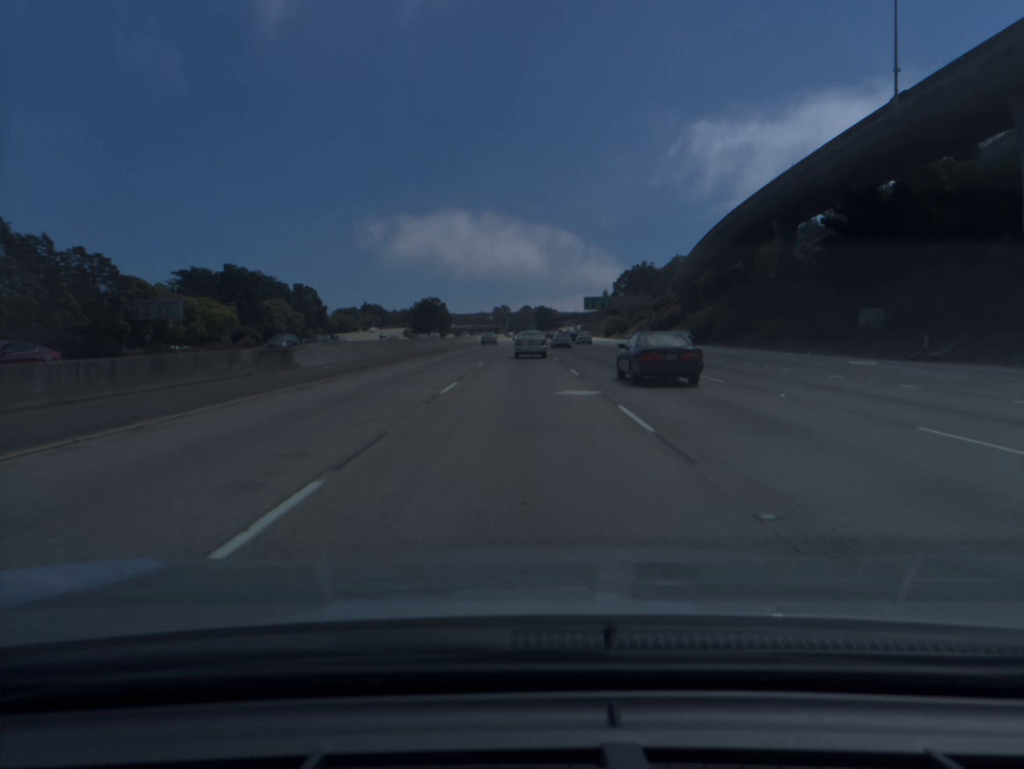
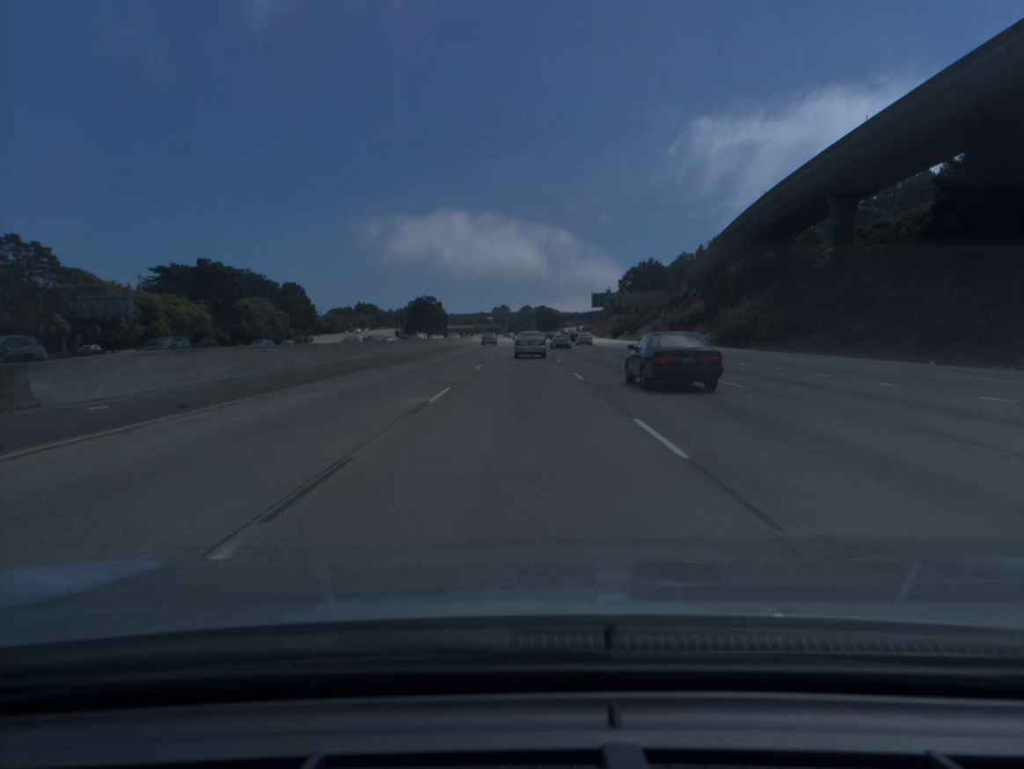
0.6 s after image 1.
(0.0, +16.9) m; 0°
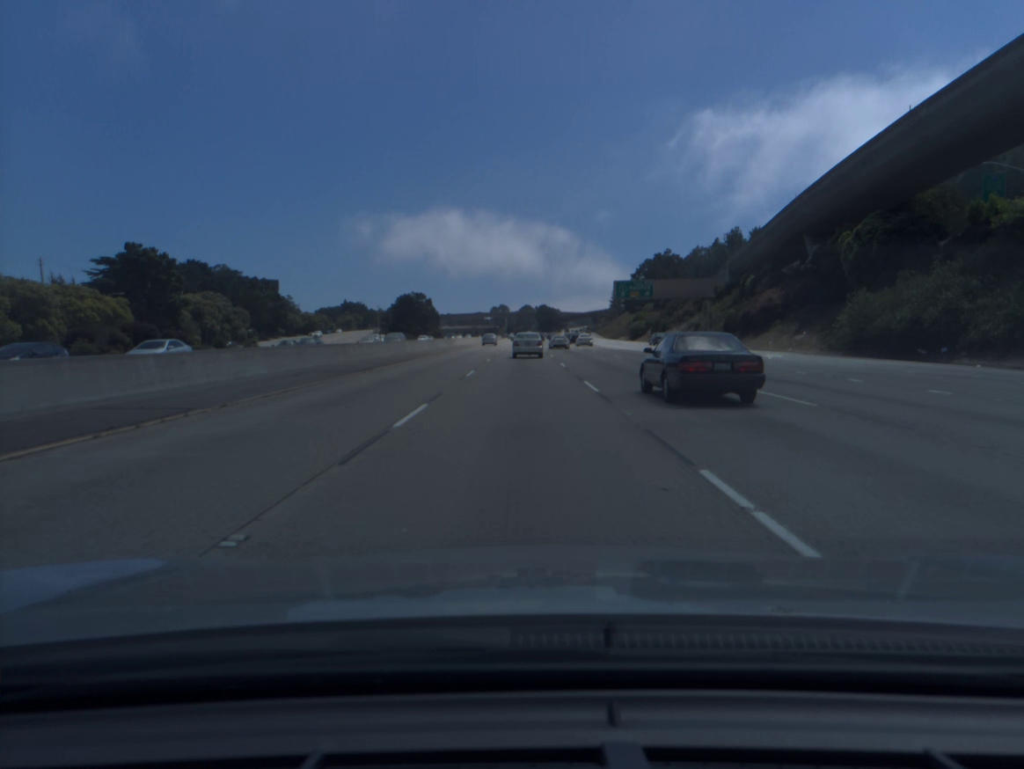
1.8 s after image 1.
(0.0, +33.8) m; 0°
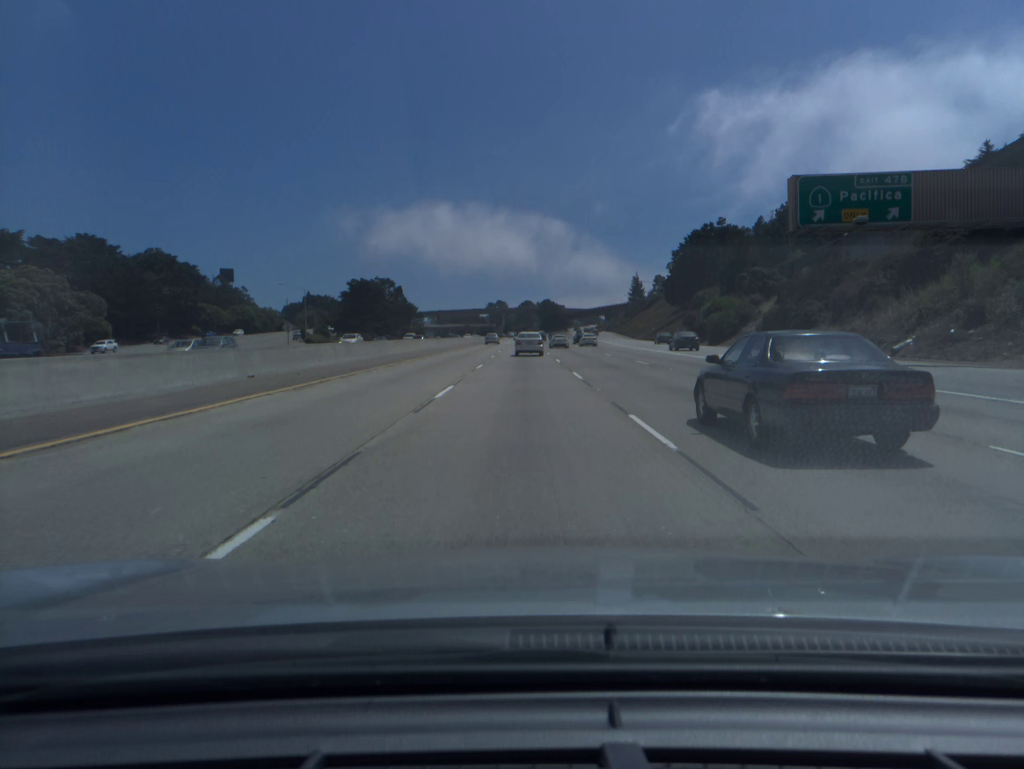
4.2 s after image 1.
(-0.1, +67.8) m; 0°
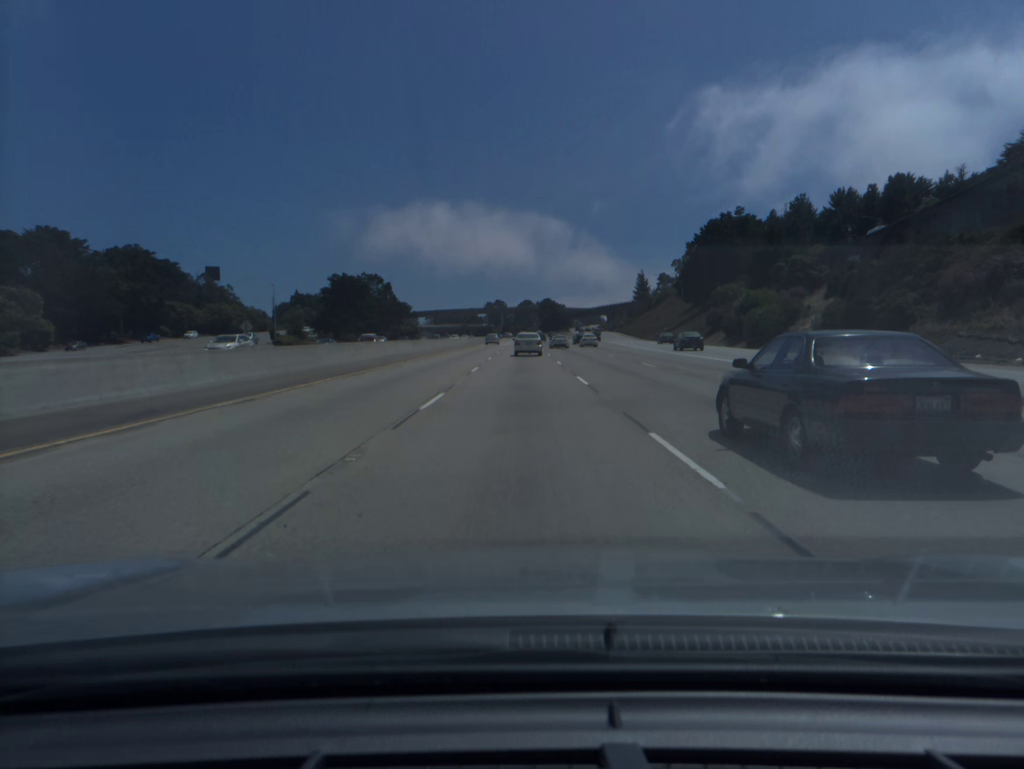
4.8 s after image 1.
(0.0, +17.0) m; 0°
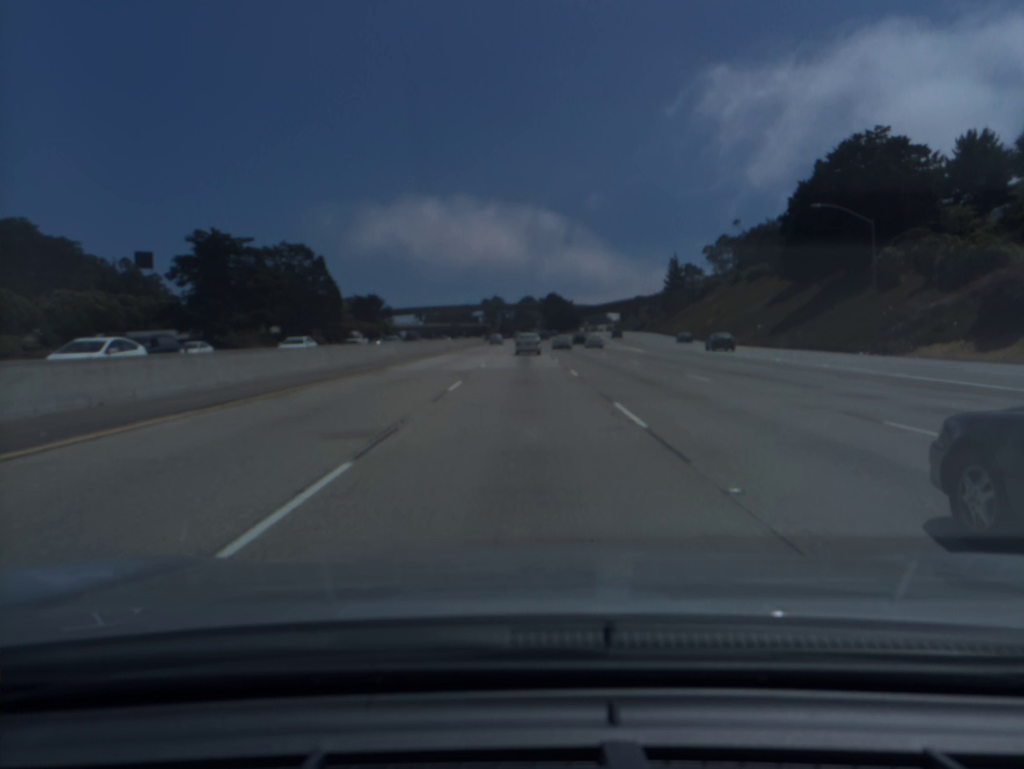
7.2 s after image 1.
(-0.1, +68.3) m; 0°
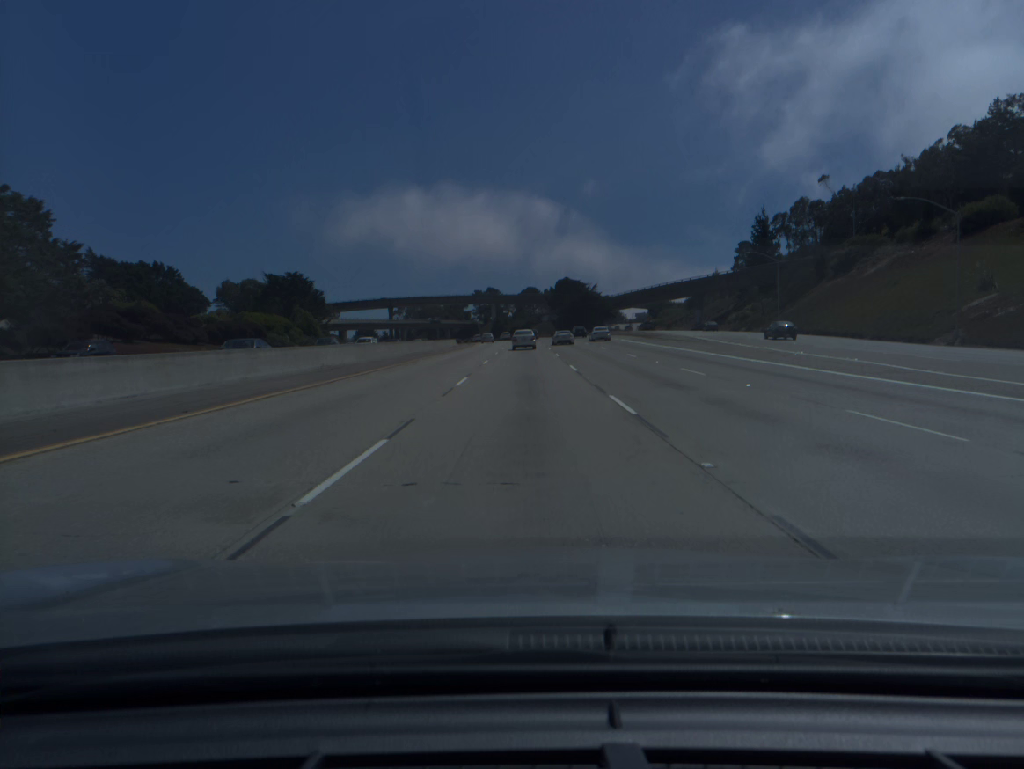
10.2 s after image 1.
(+0.1, +86.0) m; 0°
